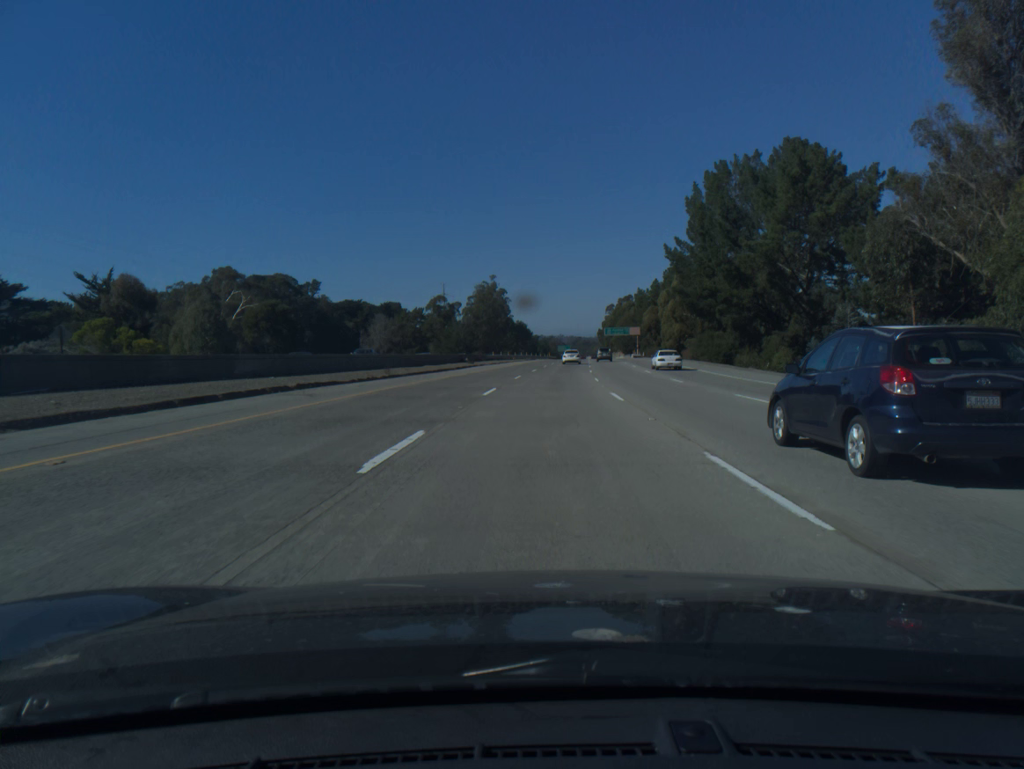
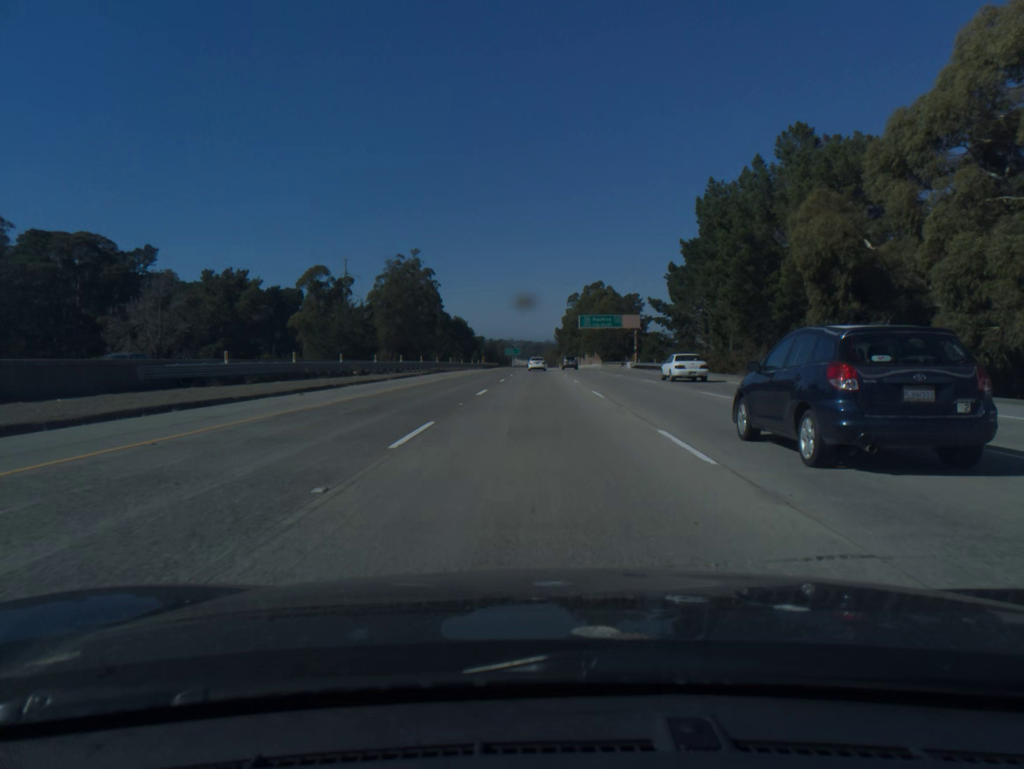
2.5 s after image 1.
(+3.4, +85.2) m; +4°
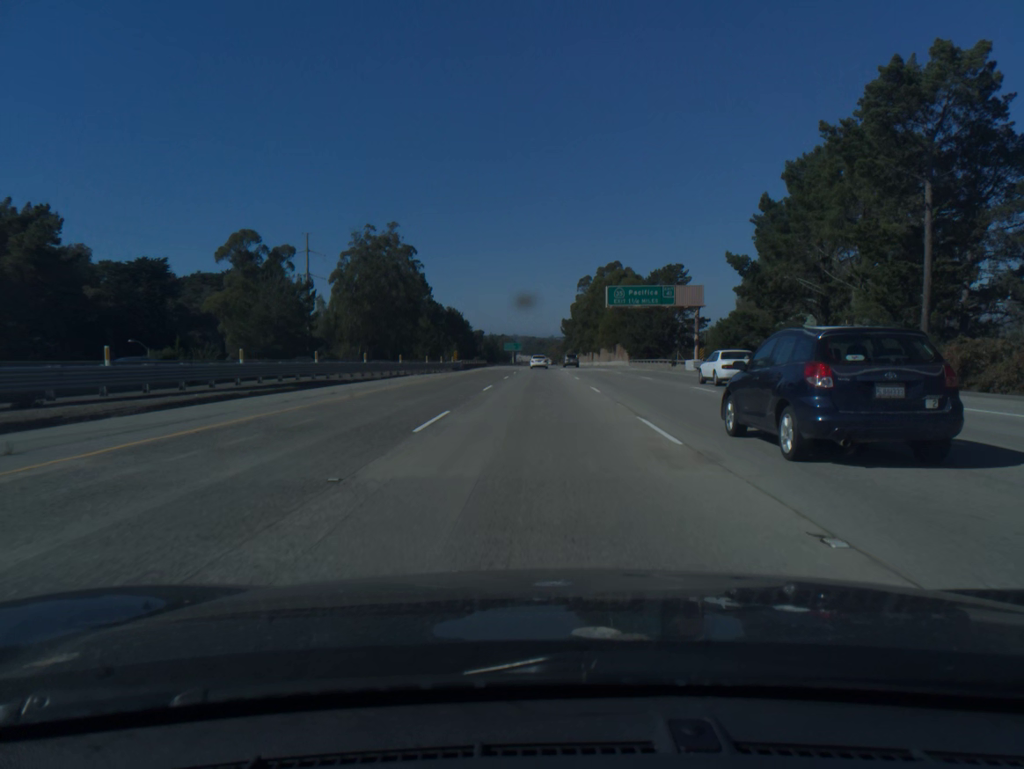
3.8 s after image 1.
(0.0, +42.1) m; 0°
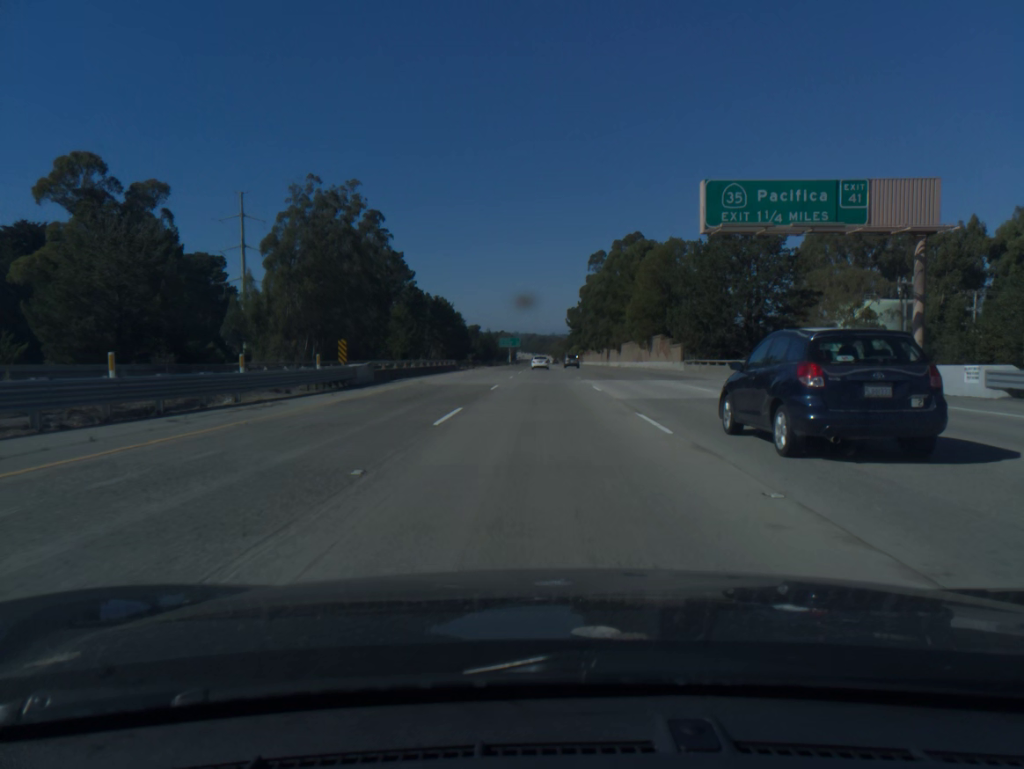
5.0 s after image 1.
(-0.1, +42.3) m; 0°
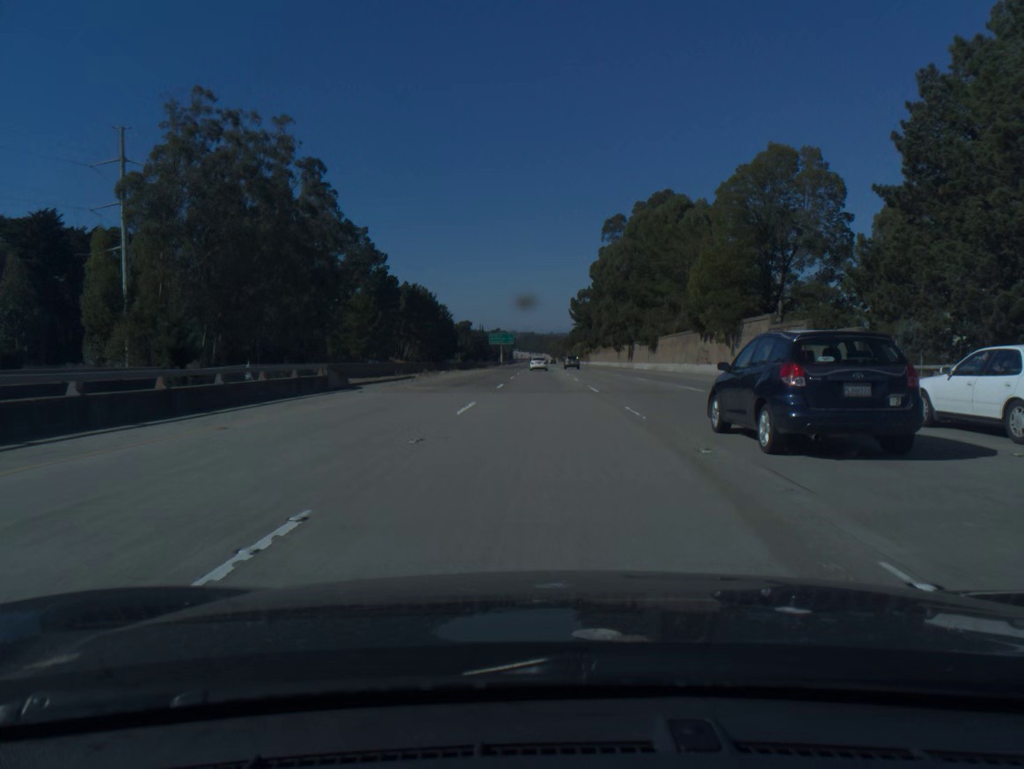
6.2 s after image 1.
(+0.1, +40.9) m; 0°
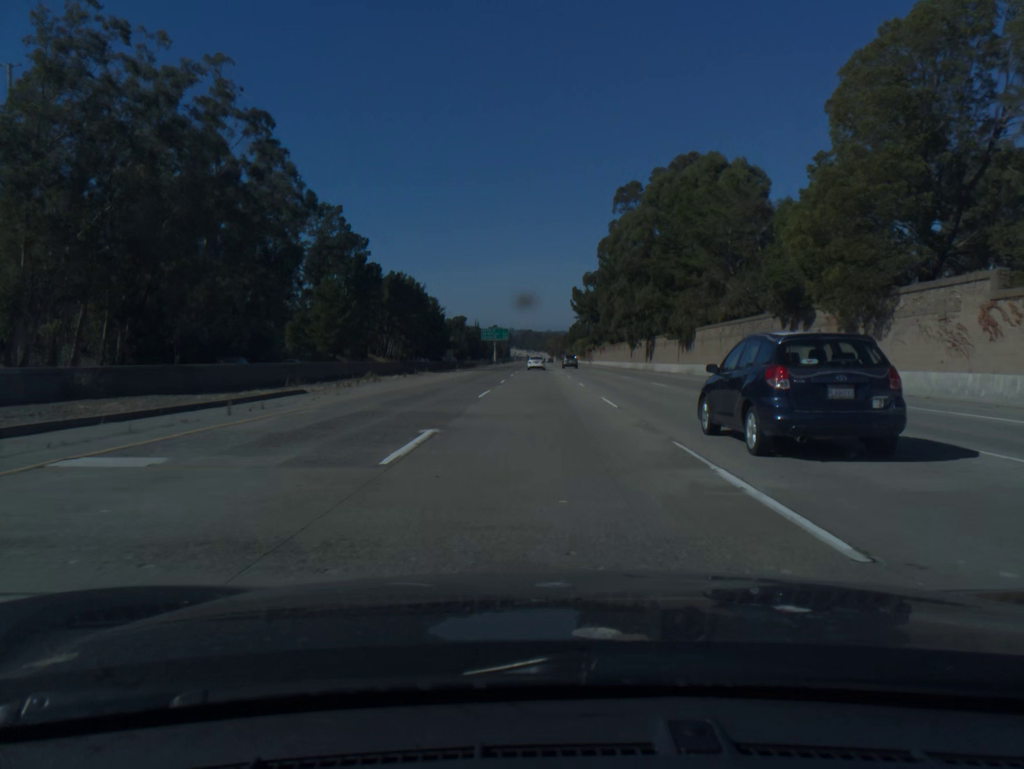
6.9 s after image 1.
(0.0, +22.2) m; 0°
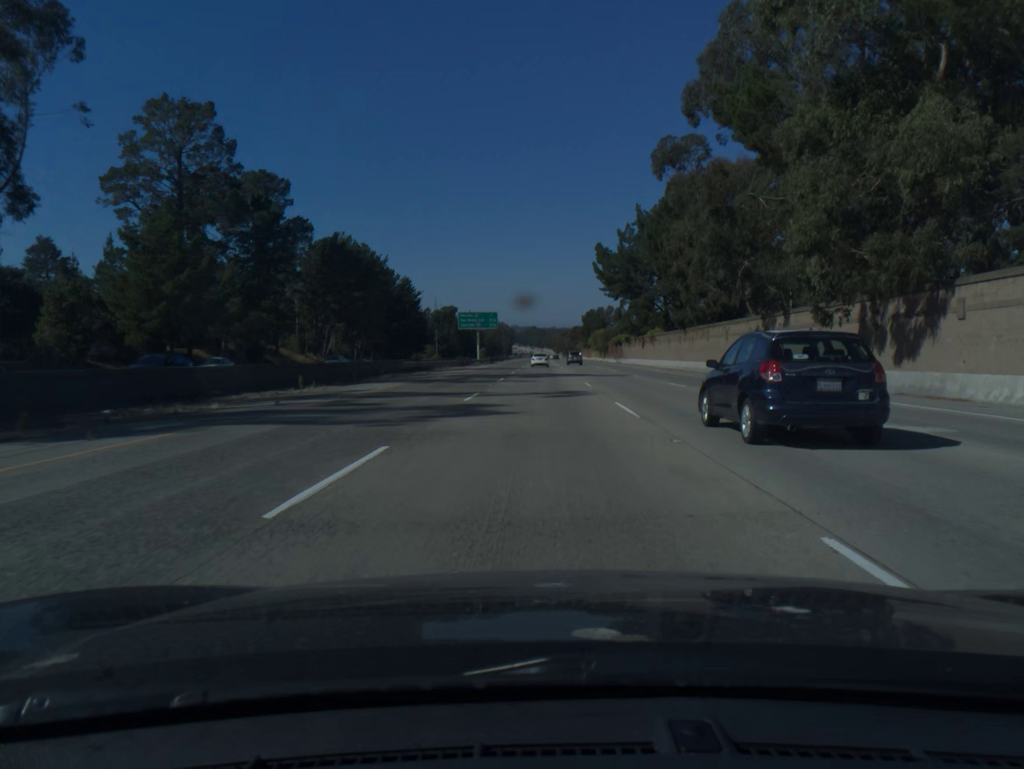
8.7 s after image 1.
(0.0, +61.8) m; 0°
